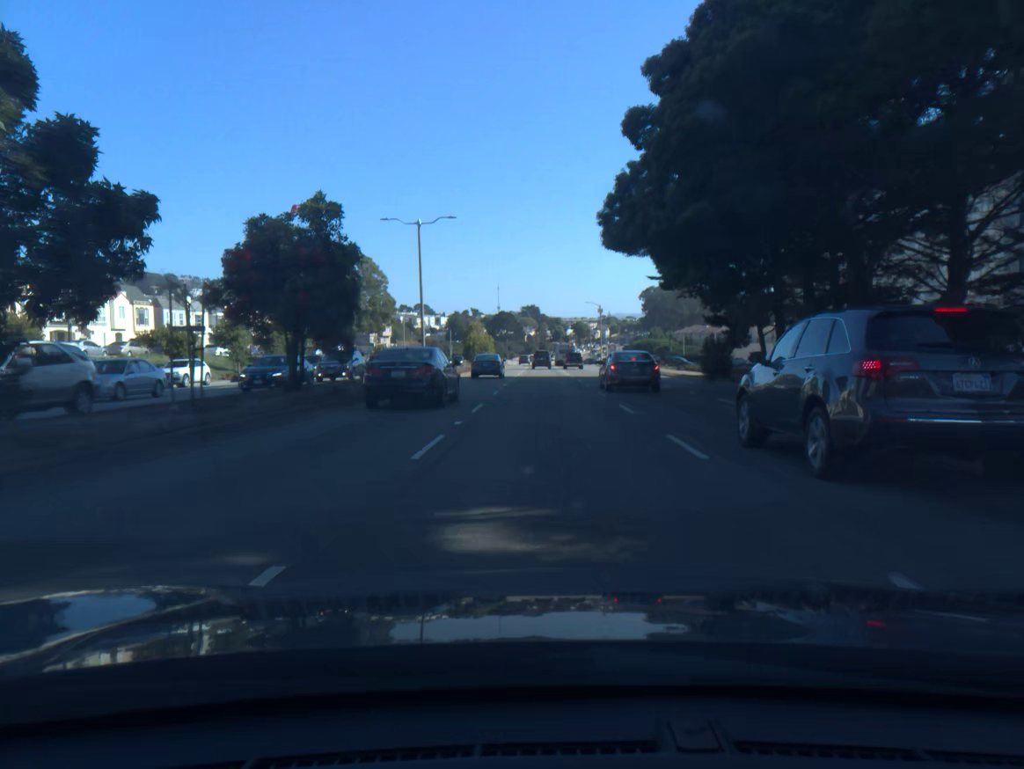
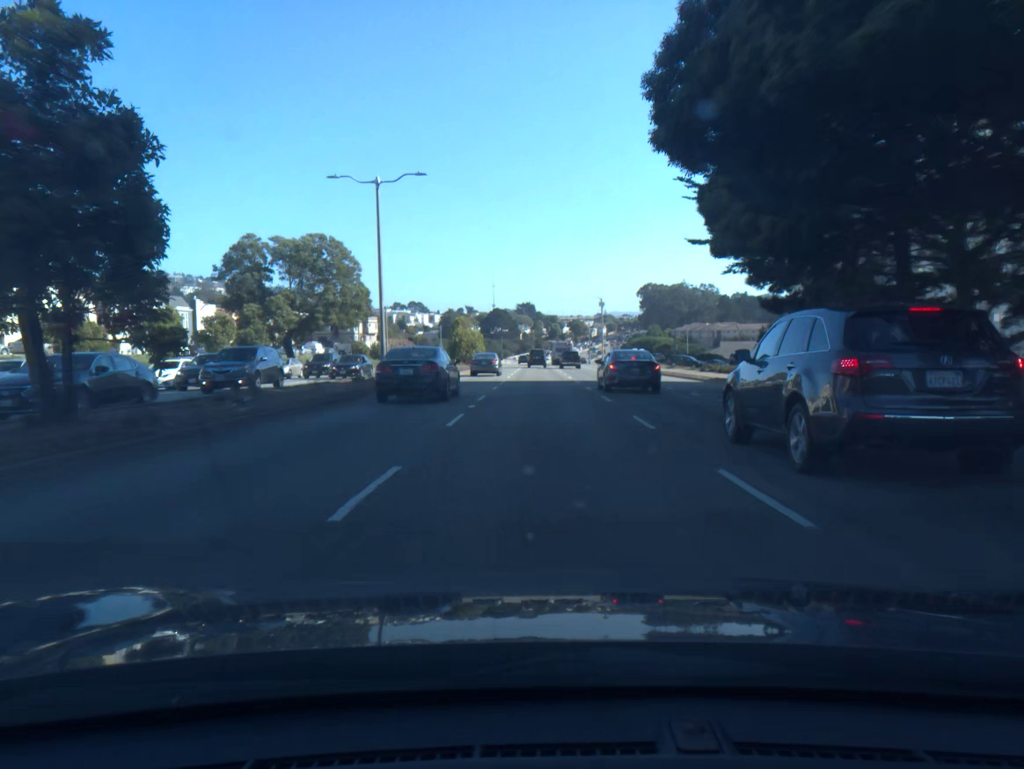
(0.0, +10.9) m; 0°
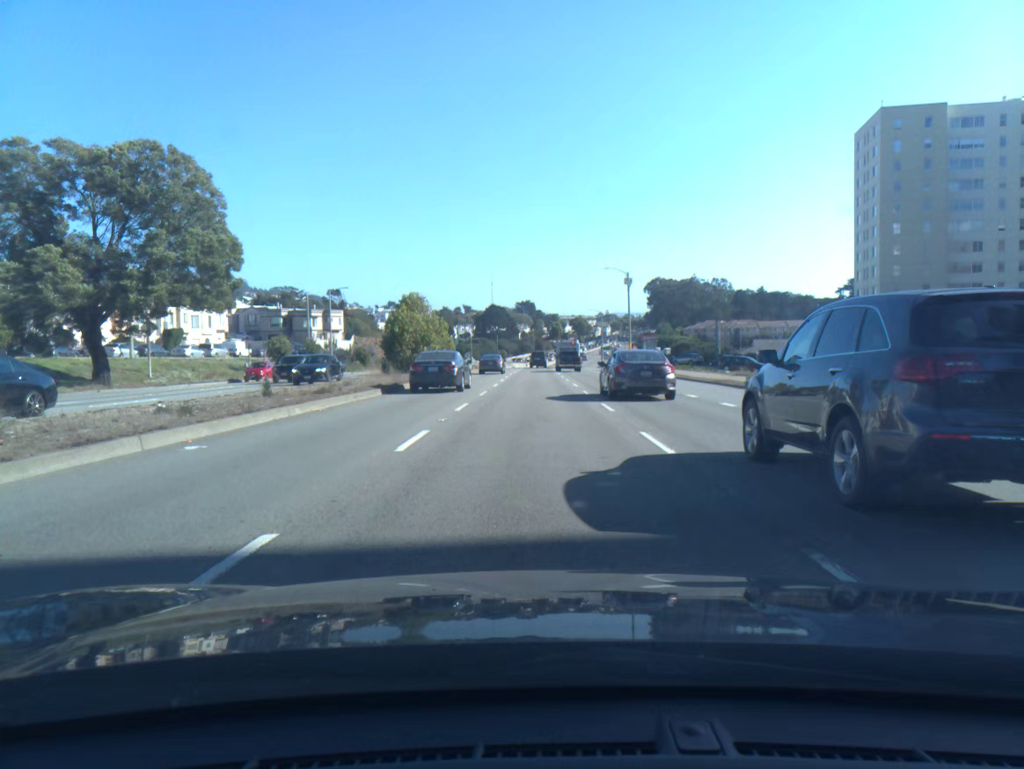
(+0.1, +32.8) m; 0°
